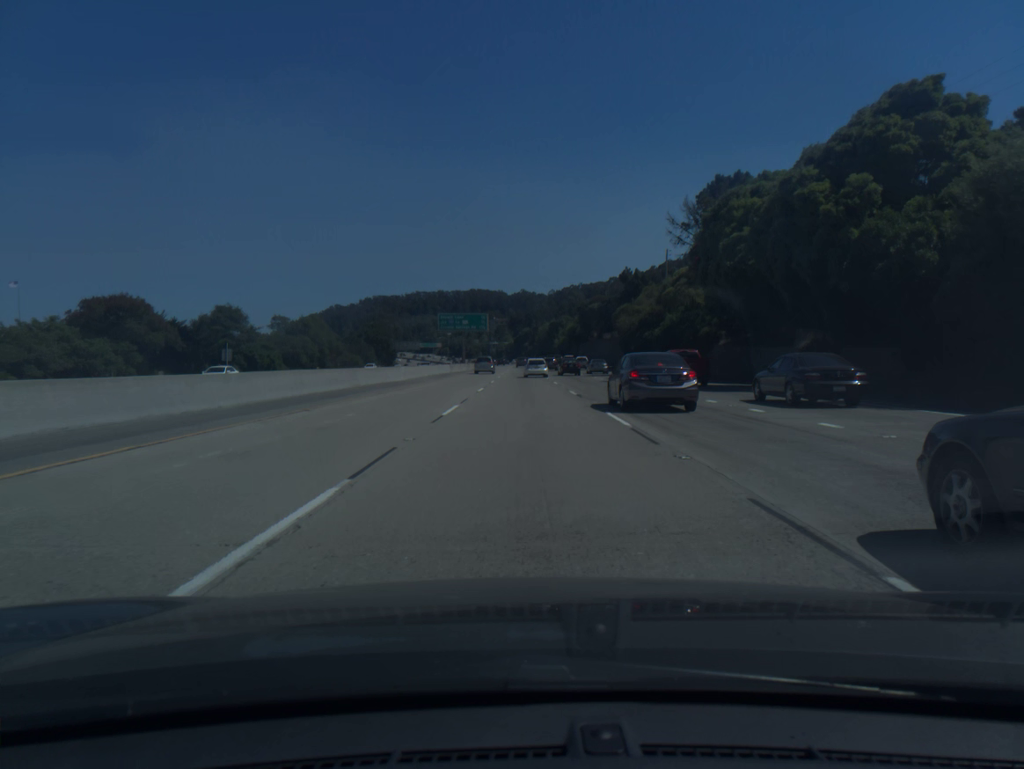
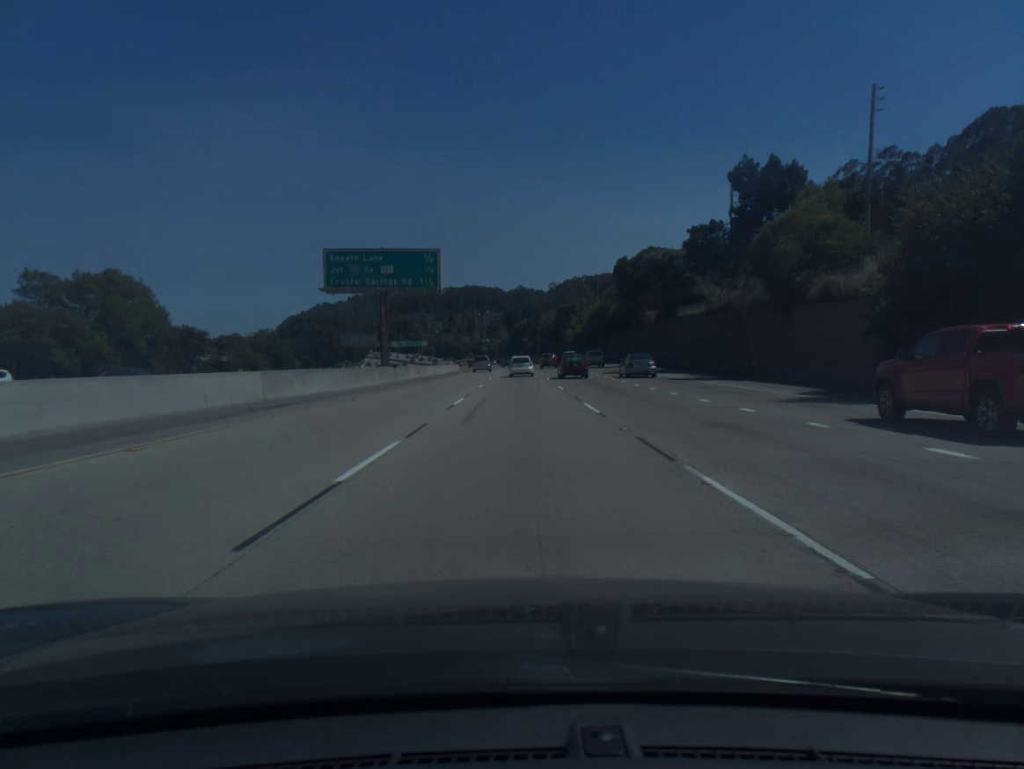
(+0.4, +67.1) m; 0°
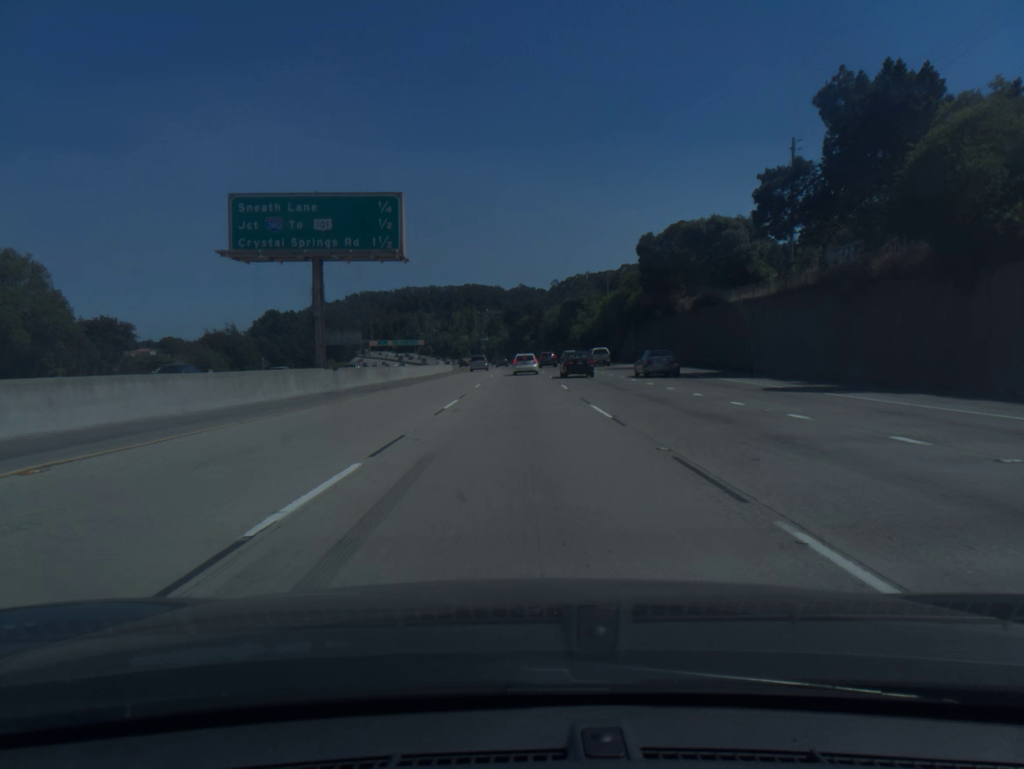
(0.0, +16.9) m; 0°
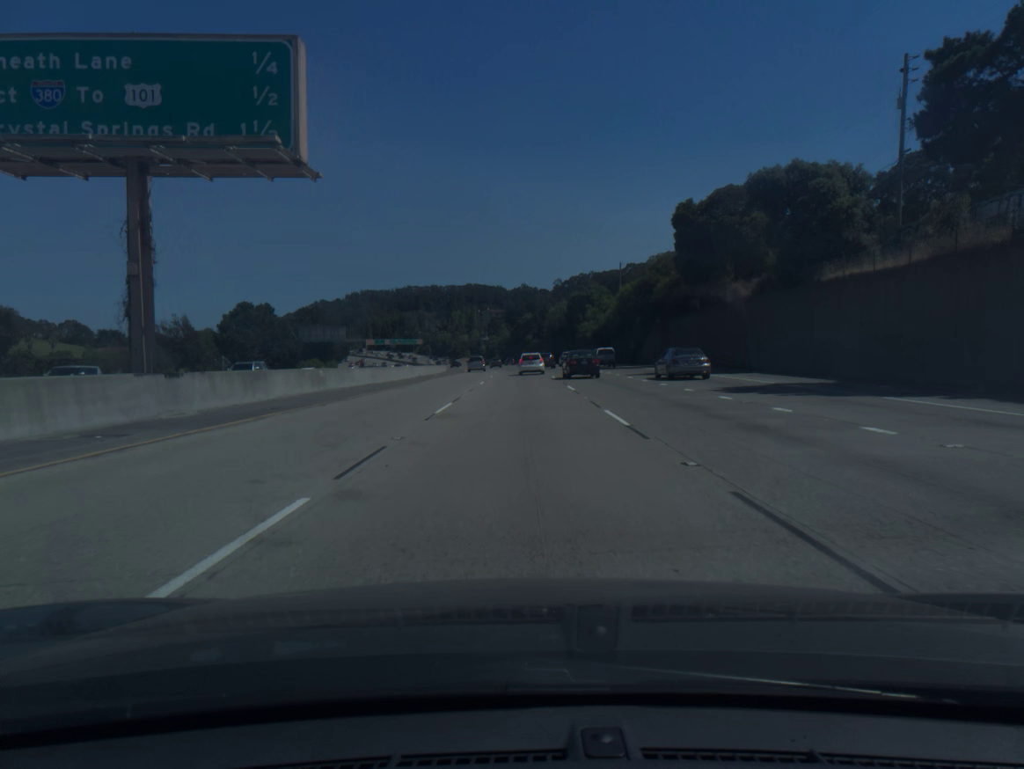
(0.0, +16.8) m; 0°
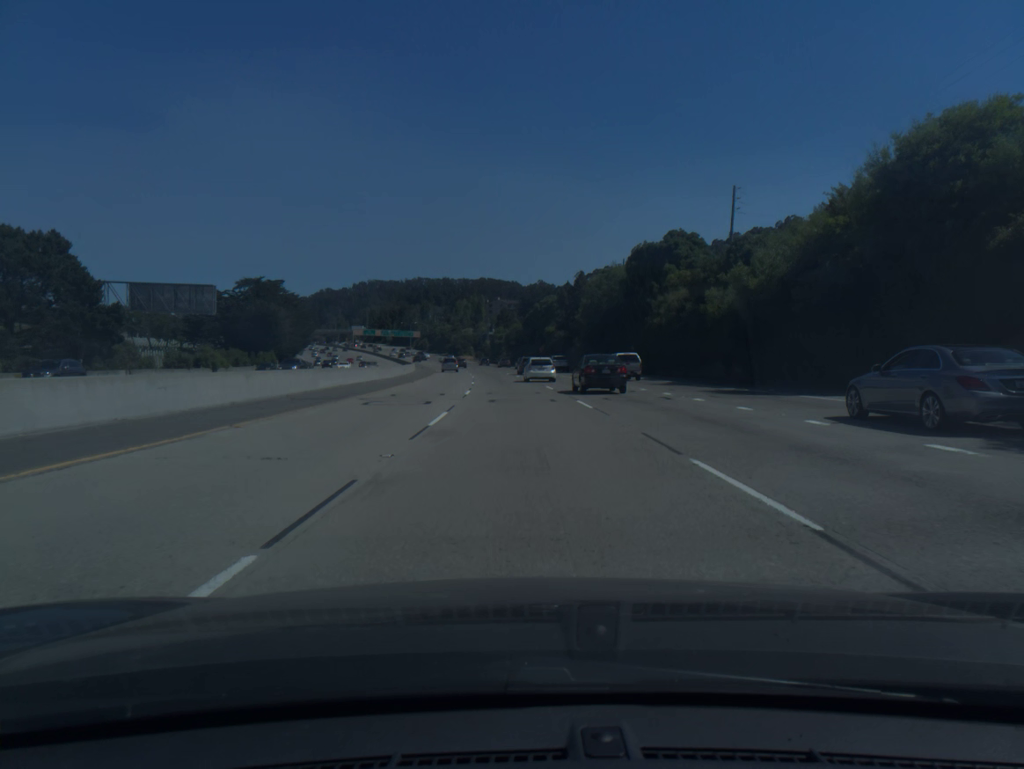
(-0.3, +65.1) m; -1°
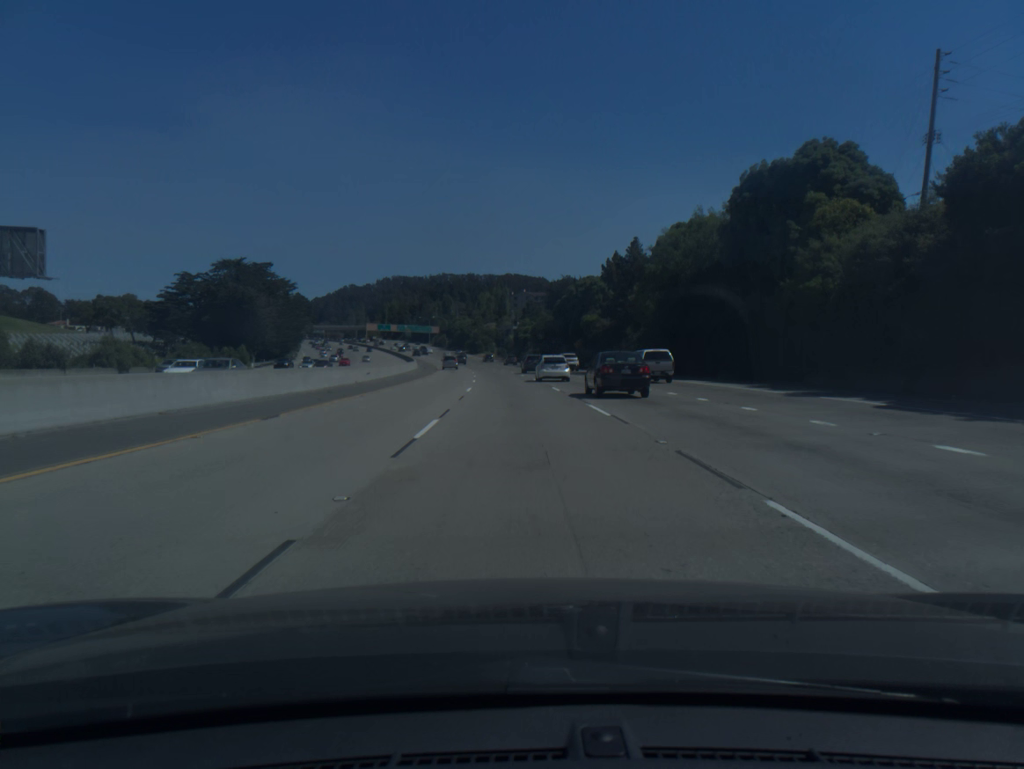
(-0.5, +31.4) m; -2°
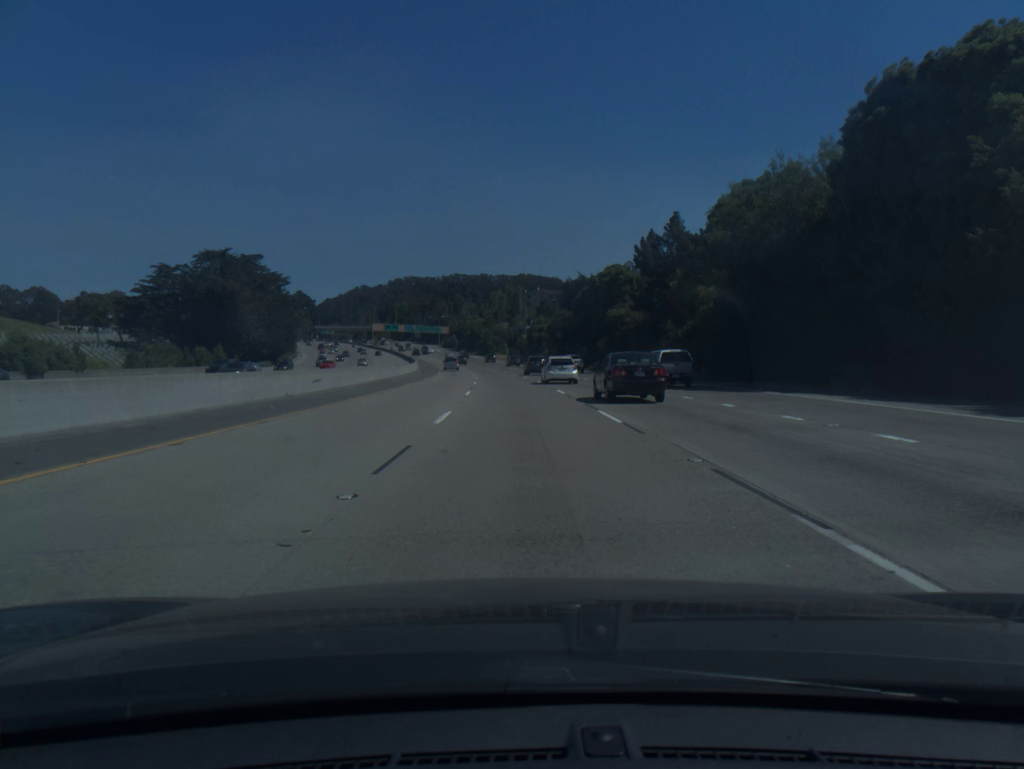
(-0.1, +15.7) m; -1°
